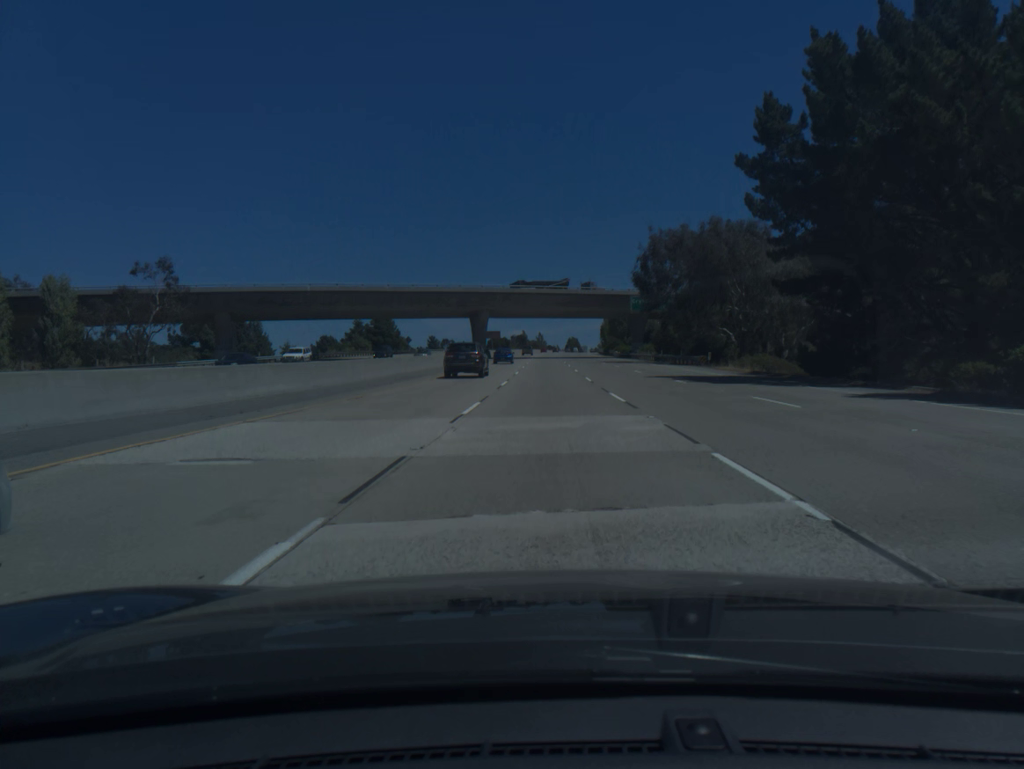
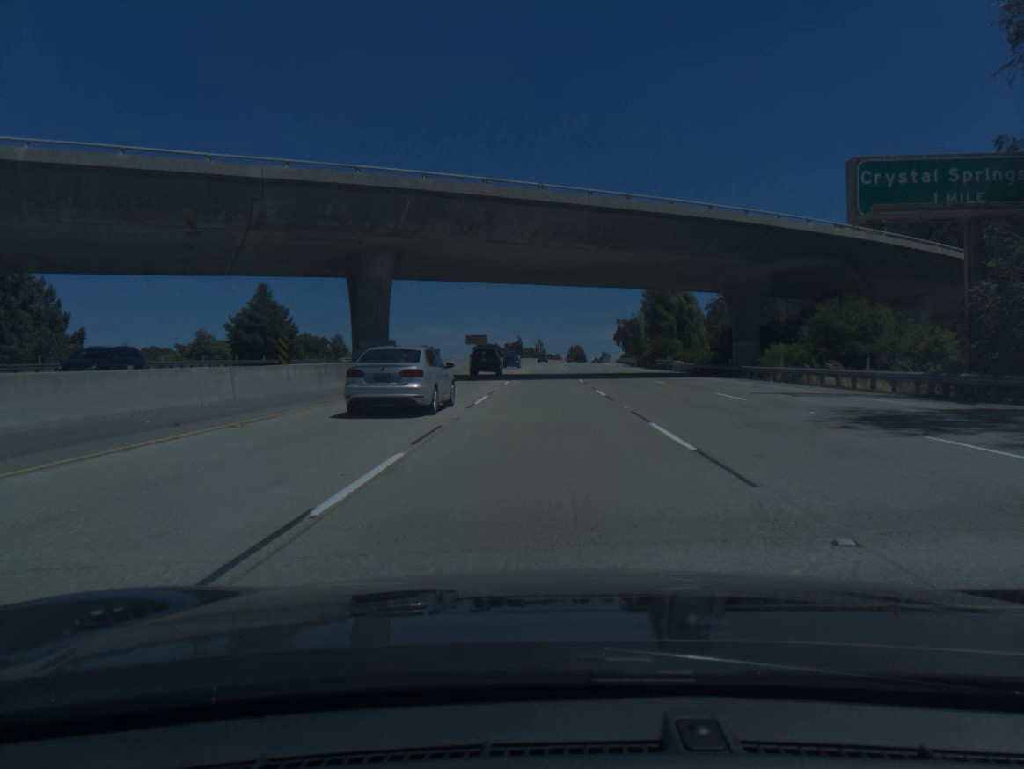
(+0.1, +66.9) m; 0°
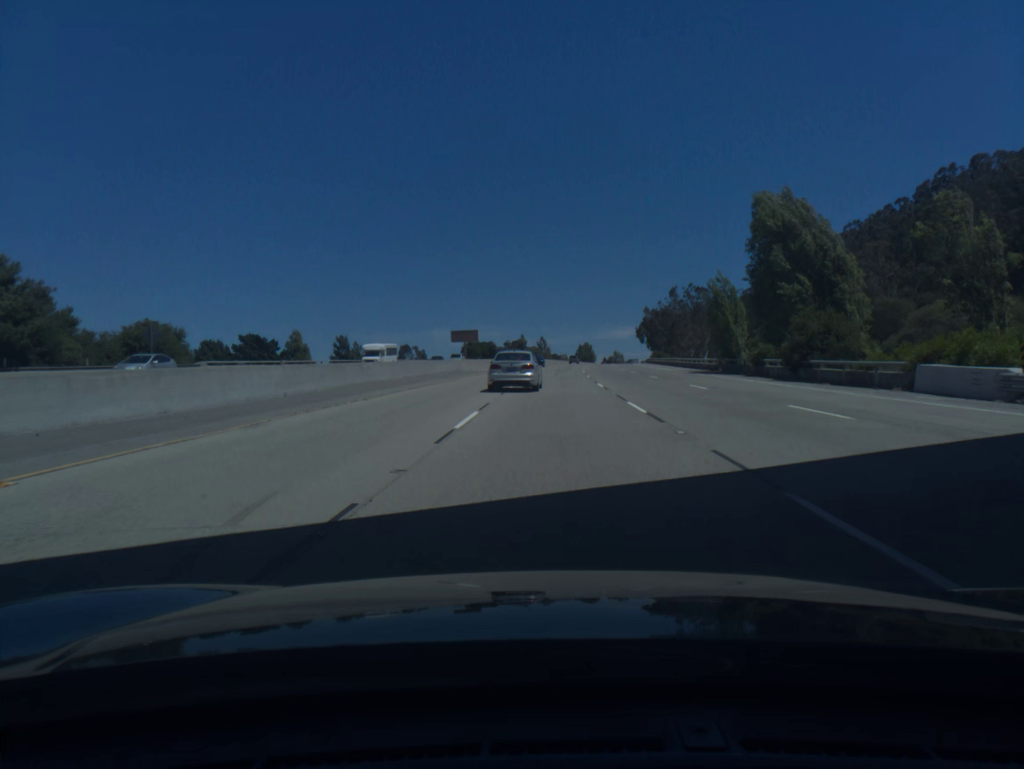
(-0.2, +50.0) m; 0°
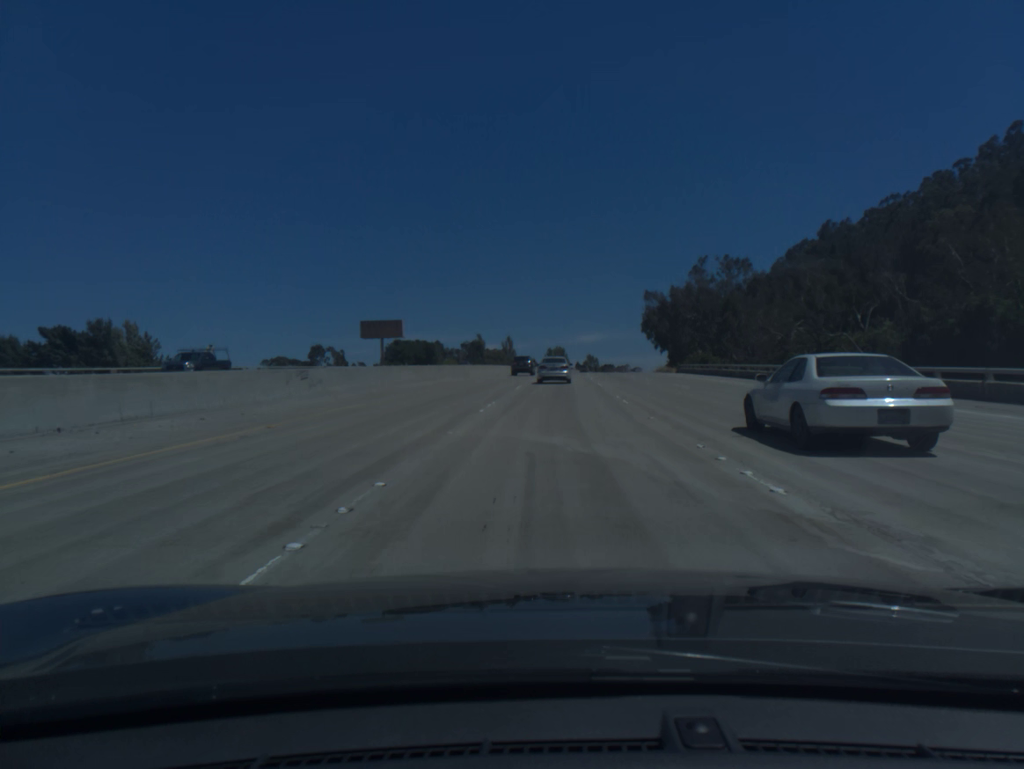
(+1.1, +67.1) m; +2°
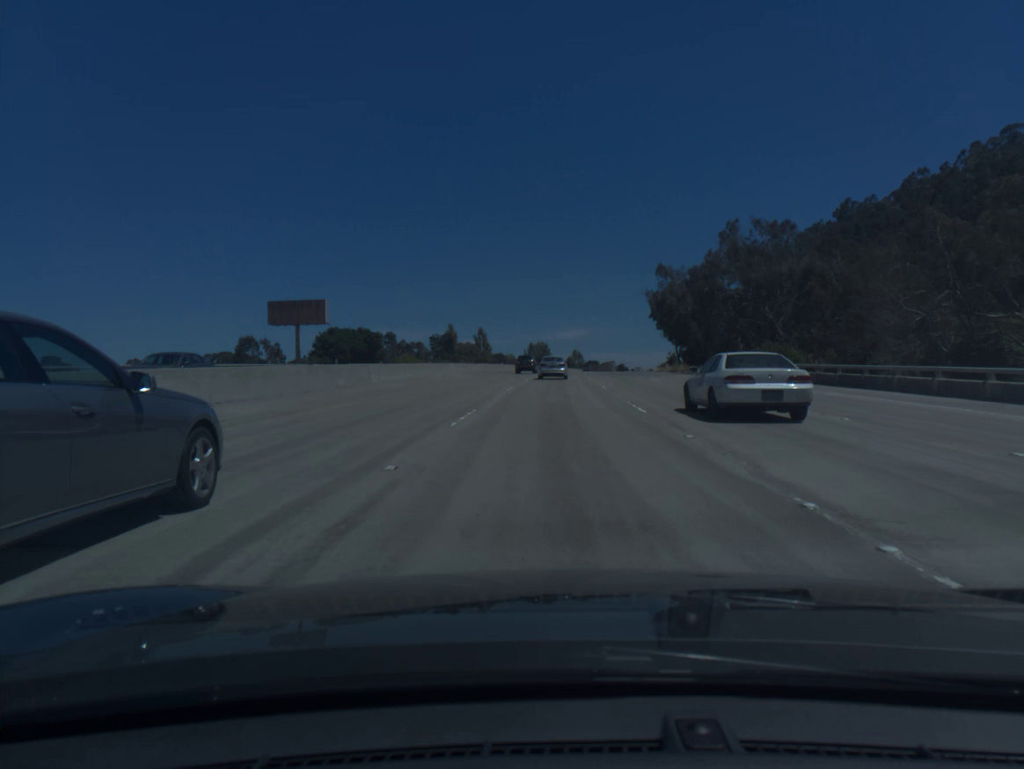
(+0.5, +33.7) m; +1°
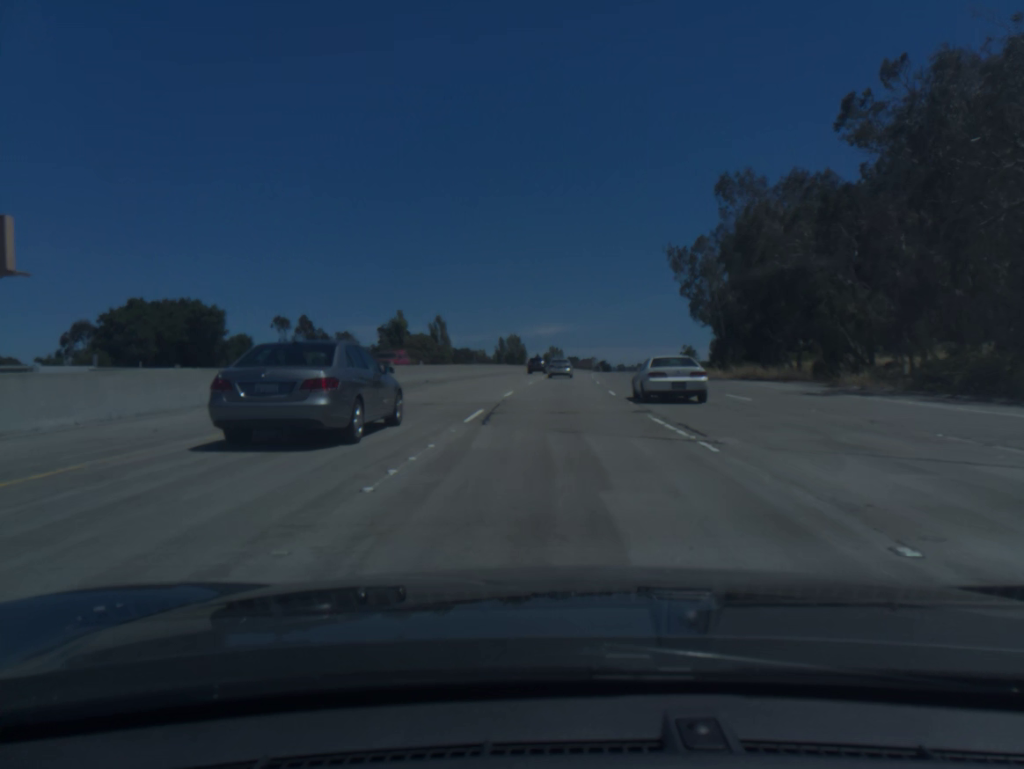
(+0.7, +50.9) m; +2°
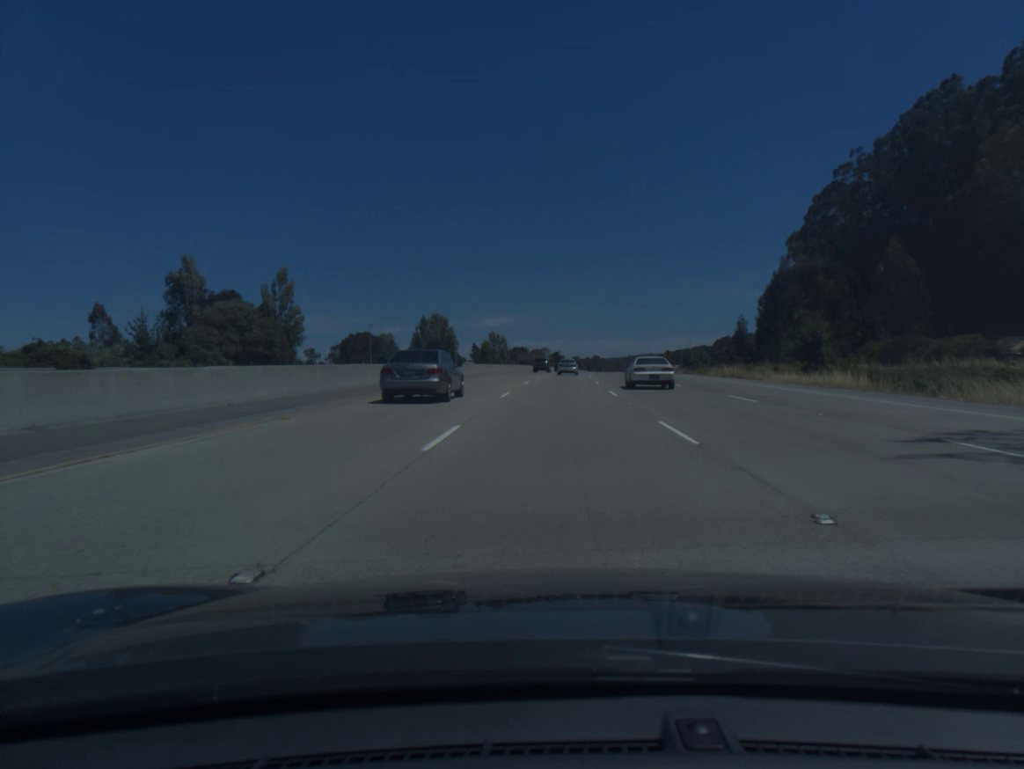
(+3.2, +86.8) m; +4°
